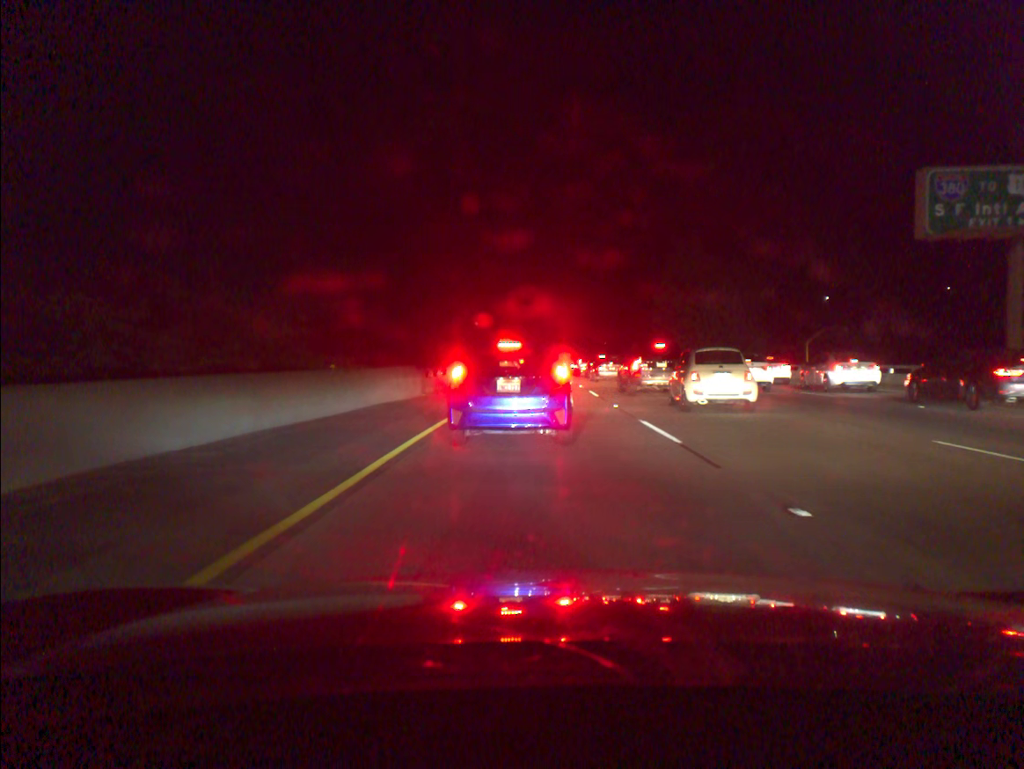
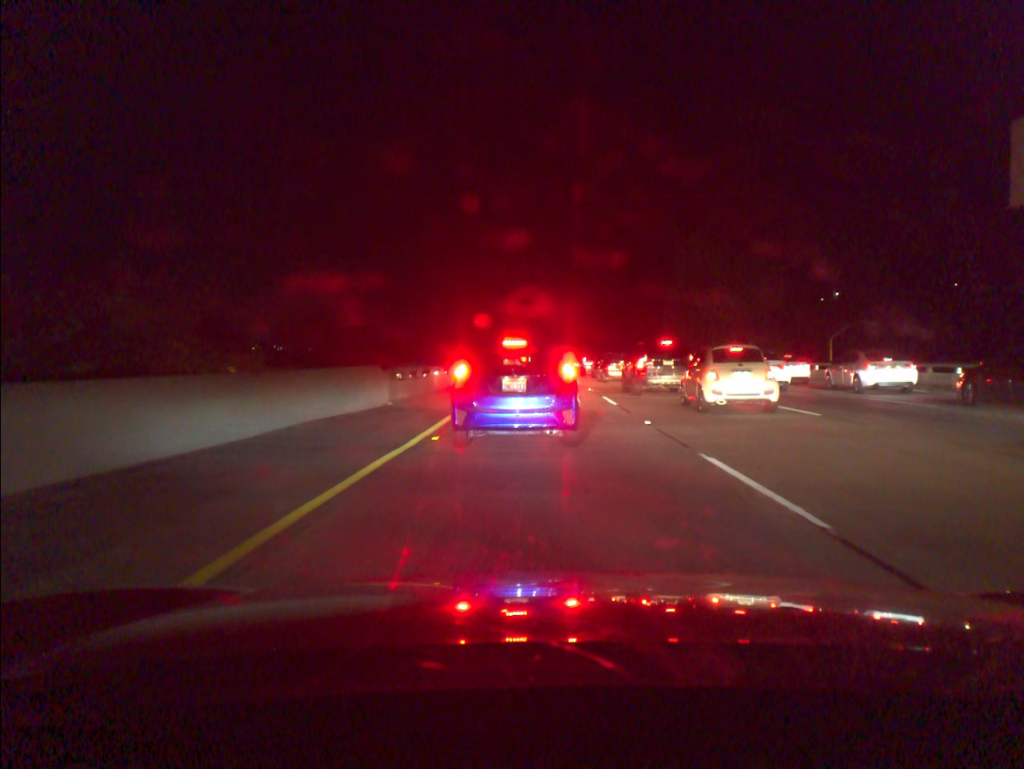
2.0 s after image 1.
(0.0, +5.7) m; 0°
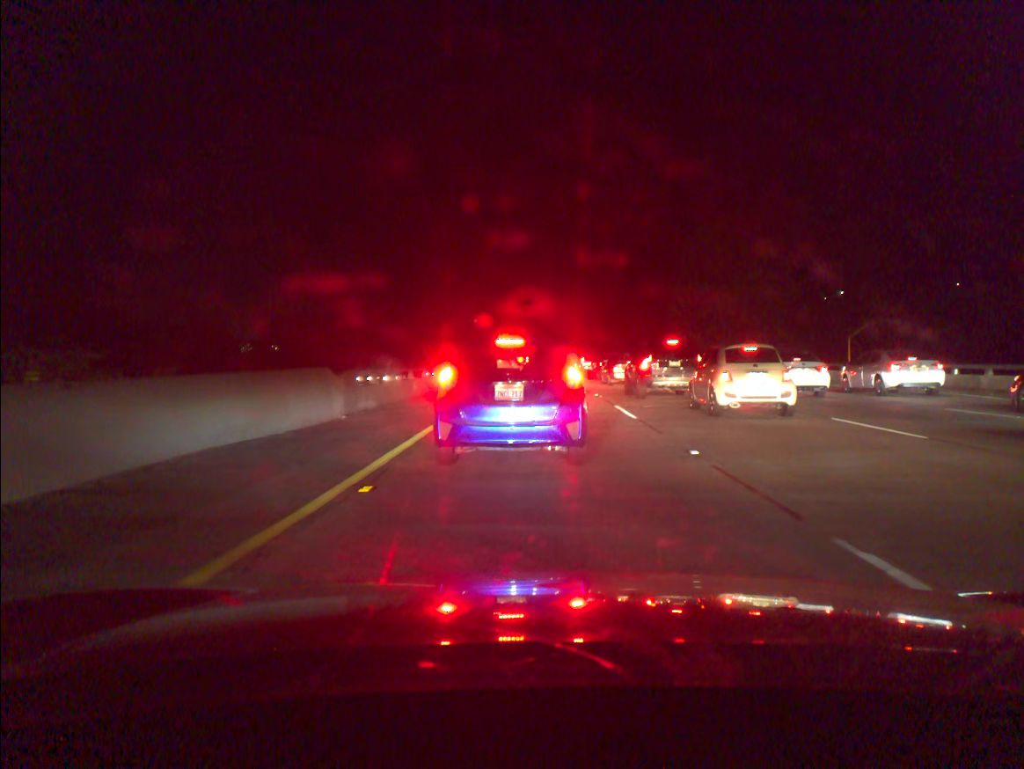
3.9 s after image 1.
(0.0, +4.5) m; +1°
